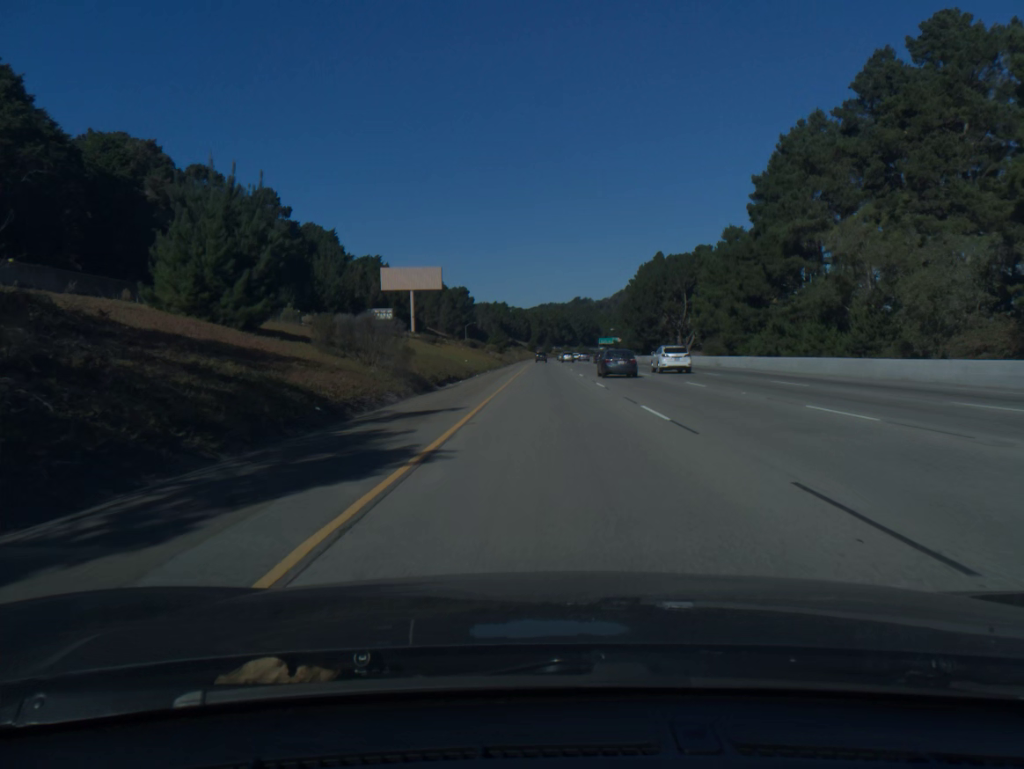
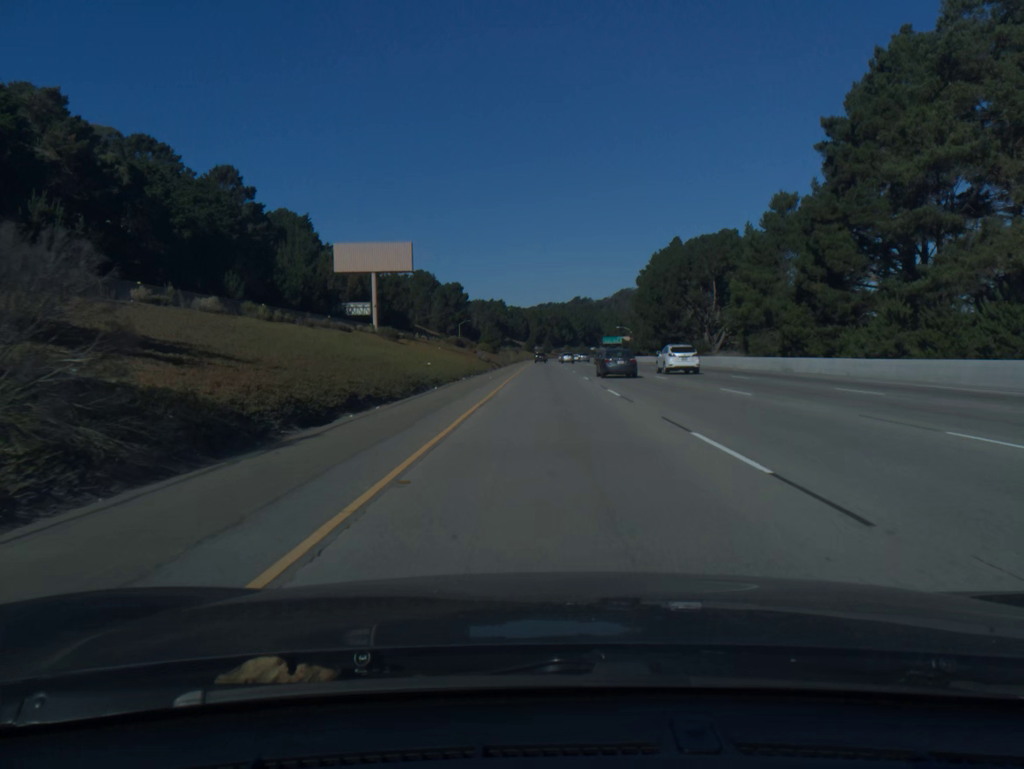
(0.0, +21.1) m; 0°
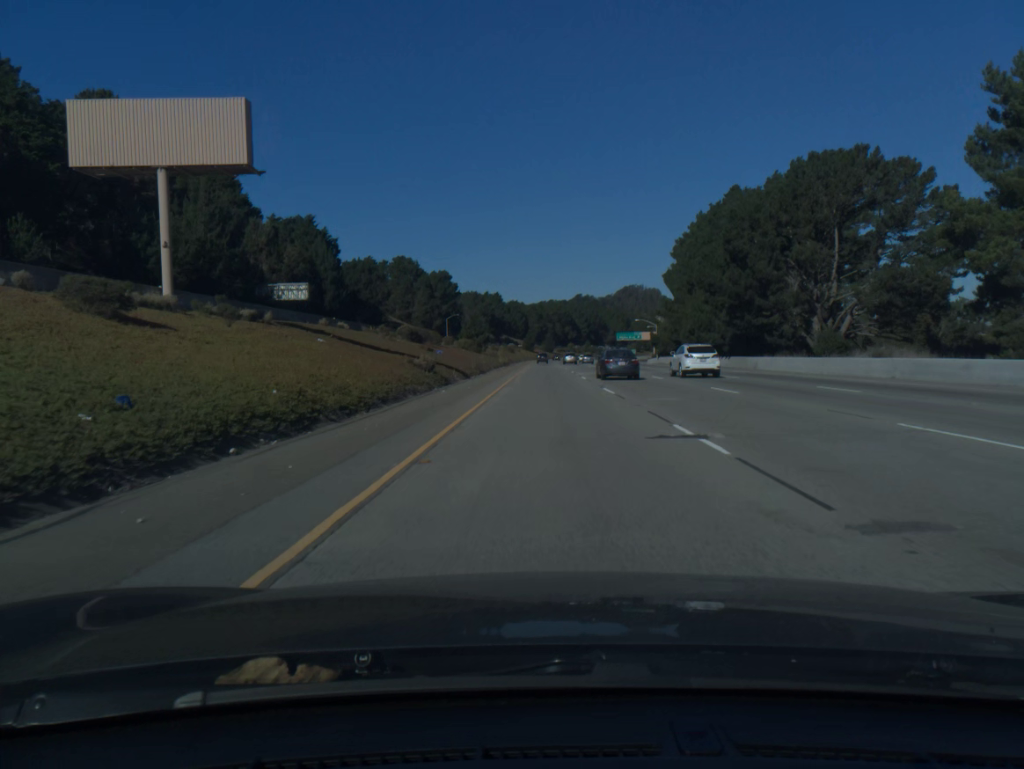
(0.0, +42.3) m; 0°
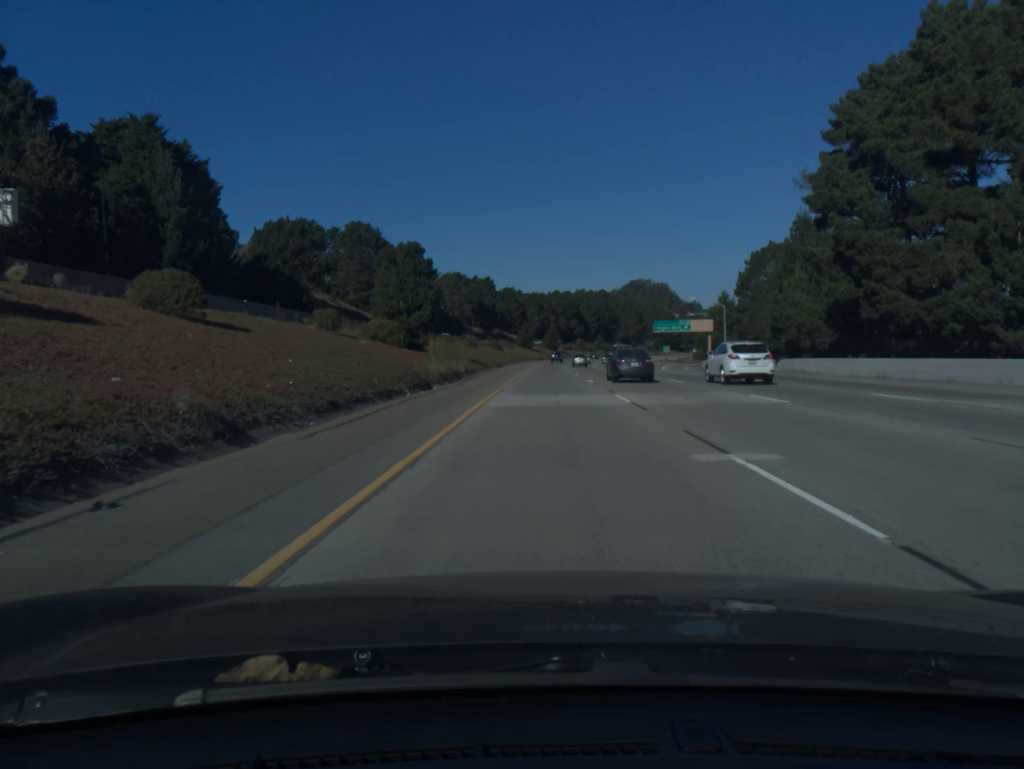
(-0.1, +62.9) m; 0°
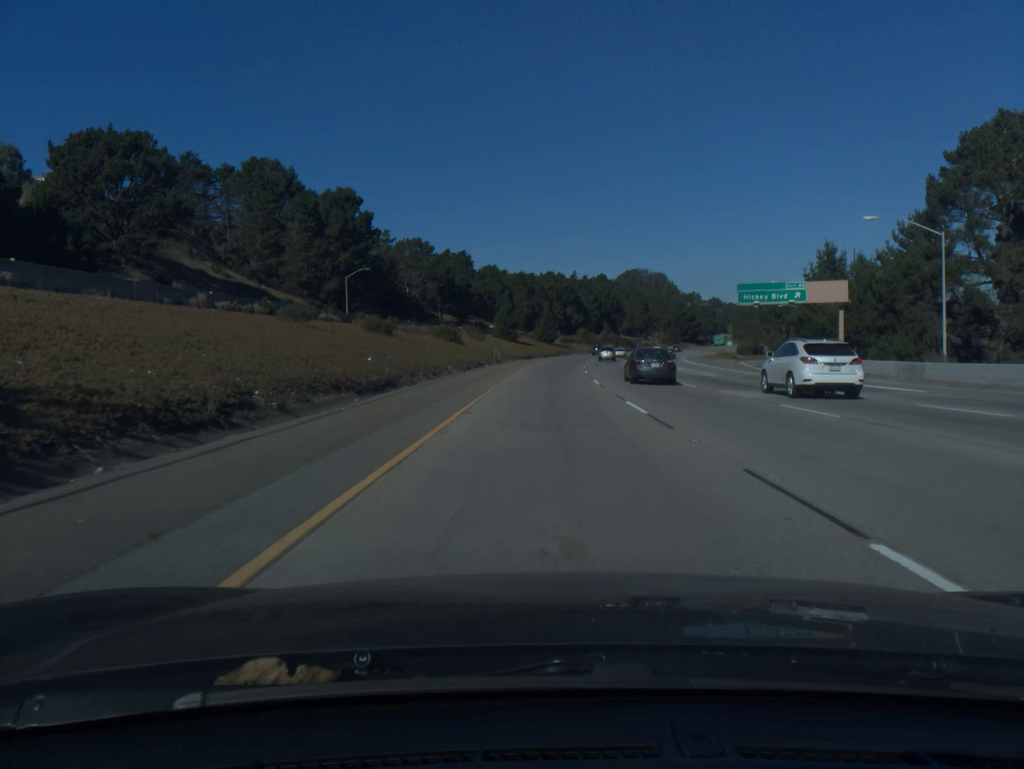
(+0.2, +62.1) m; +1°
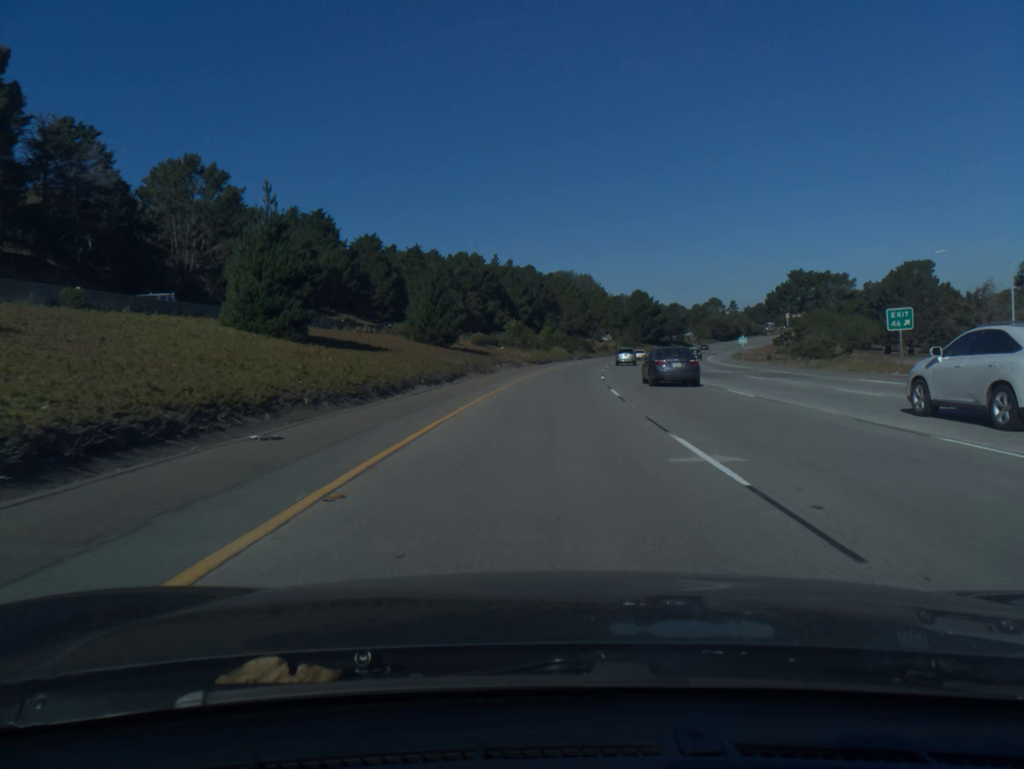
(+2.9, +81.5) m; +5°
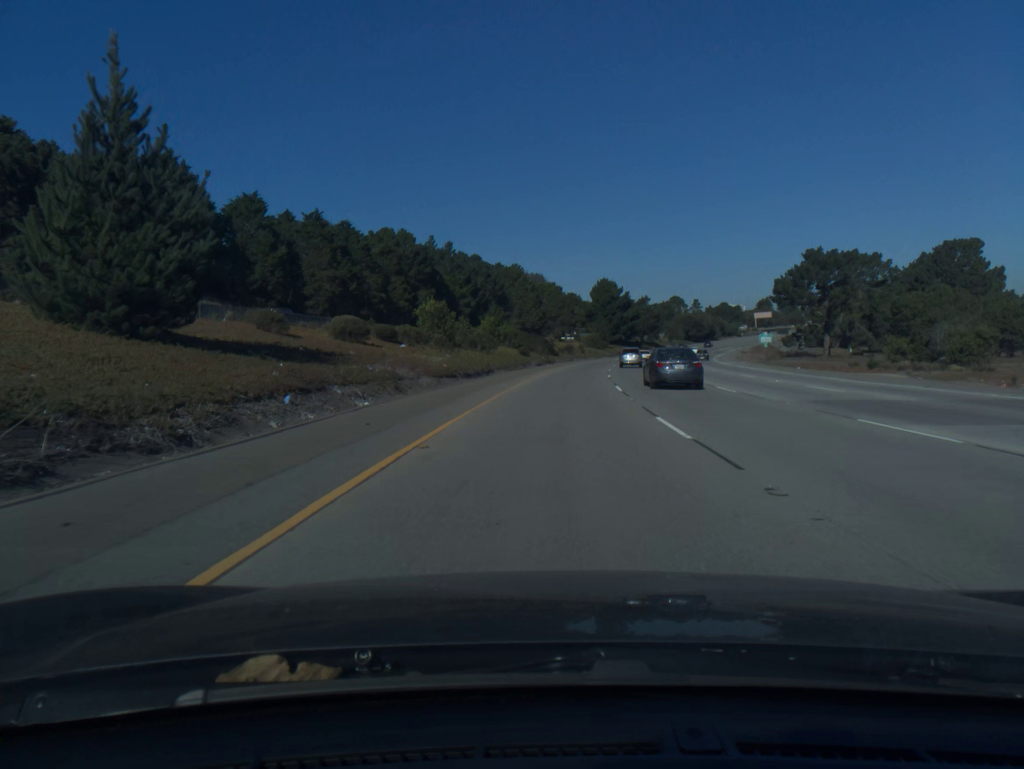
(+1.2, +40.3) m; +4°
